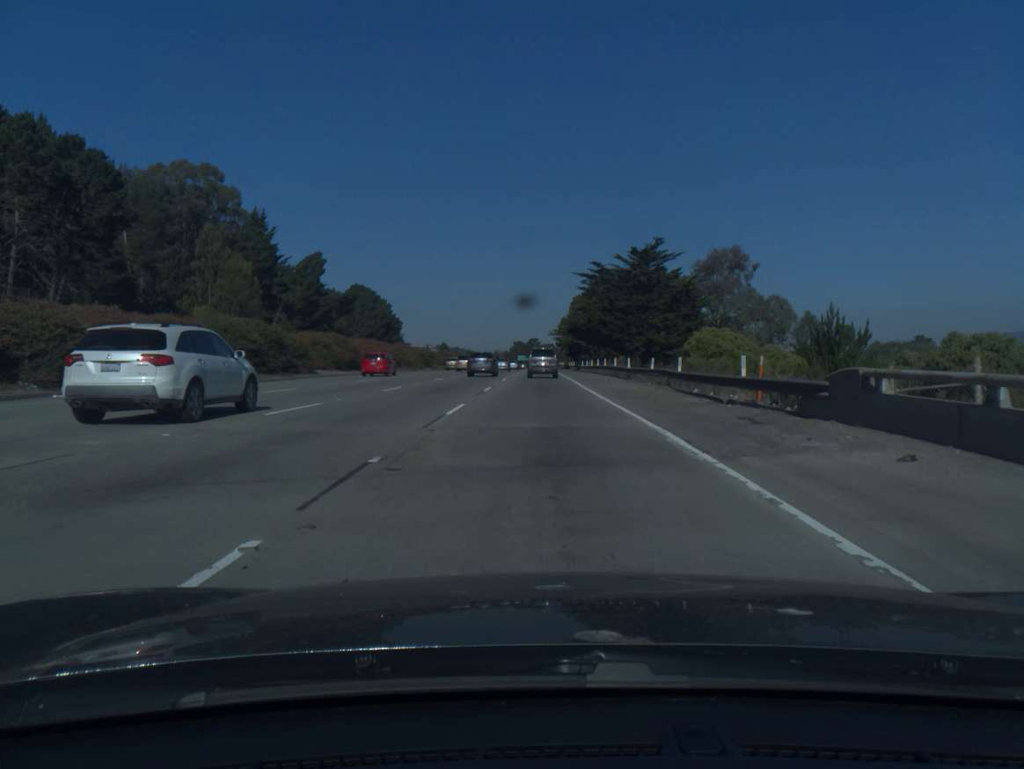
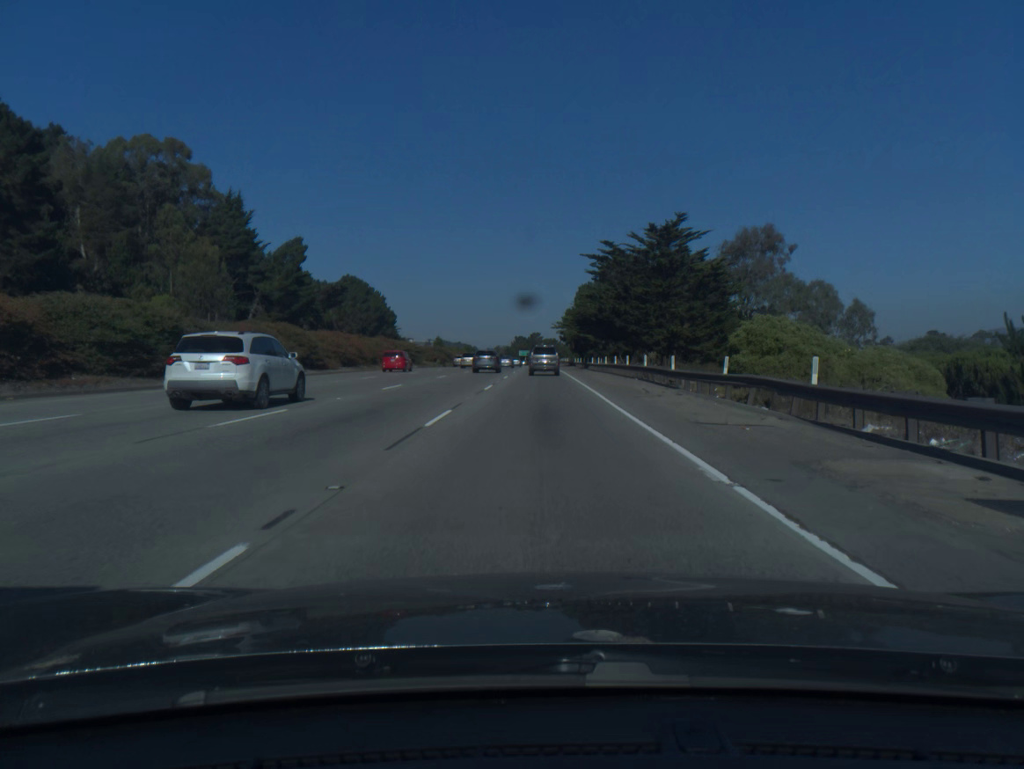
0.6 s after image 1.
(0.0, +14.5) m; 0°
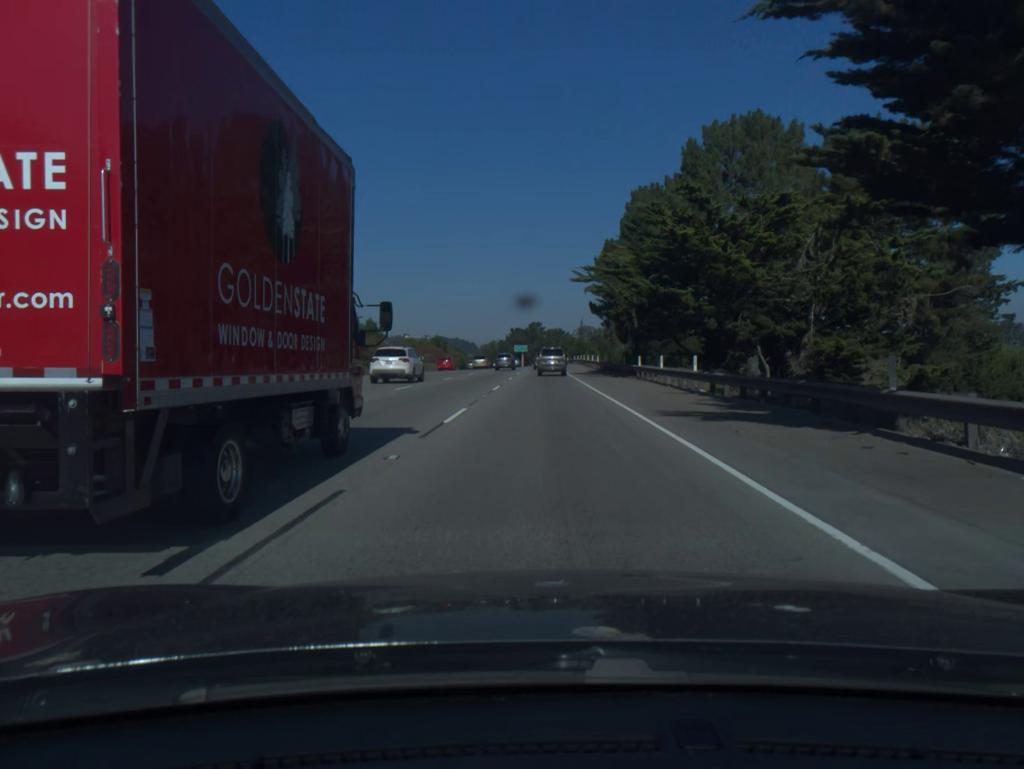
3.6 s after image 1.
(-0.3, +71.8) m; 0°
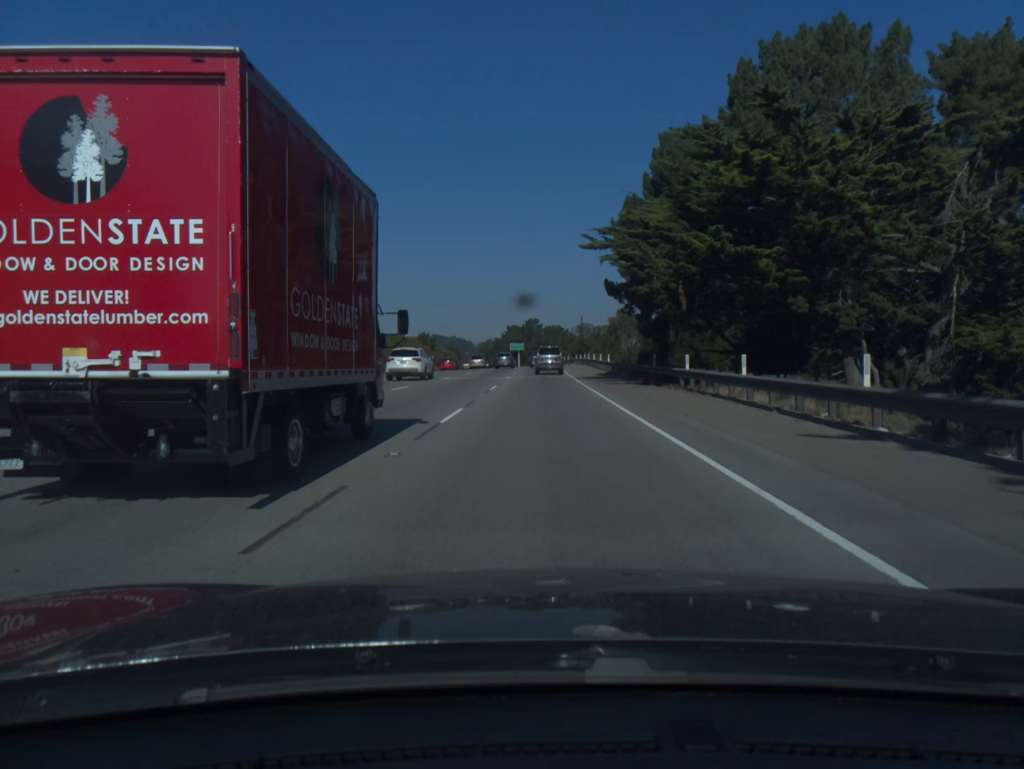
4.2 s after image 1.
(0.0, +14.5) m; 0°
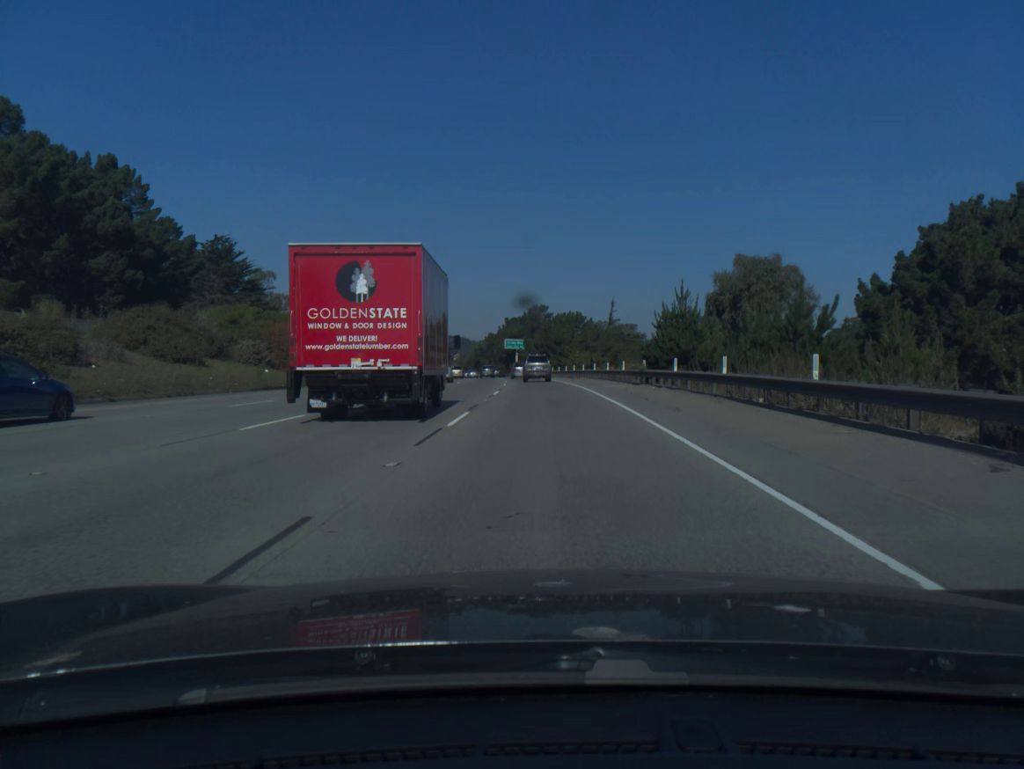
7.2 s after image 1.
(-0.2, +73.4) m; 0°
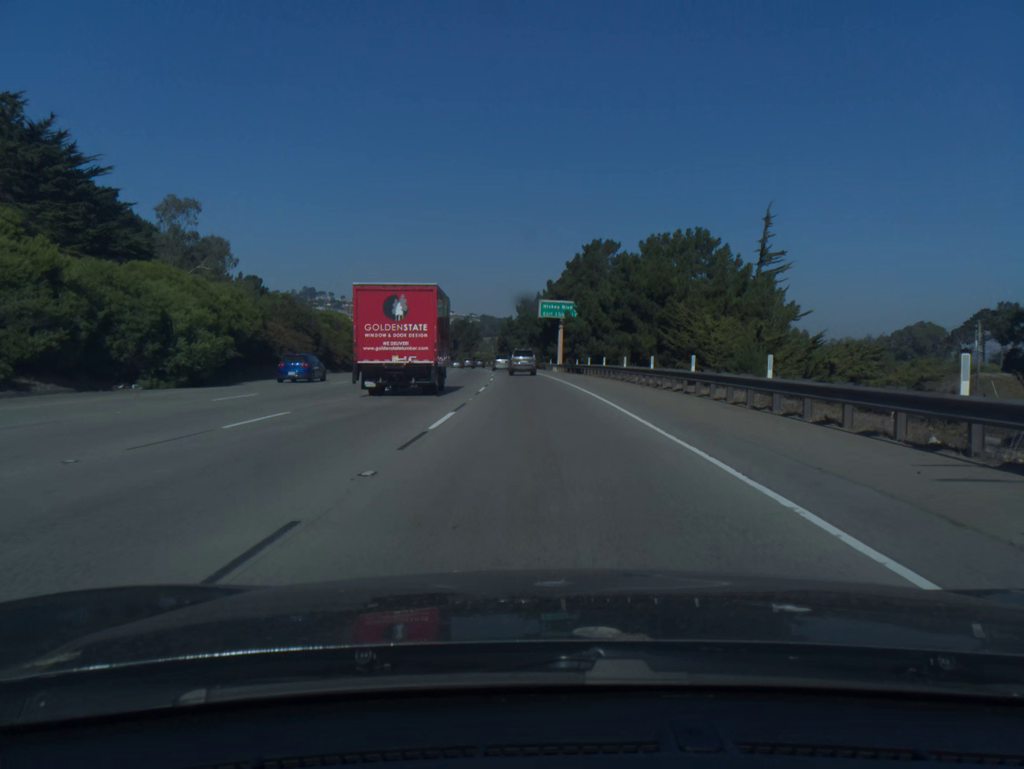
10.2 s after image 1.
(-1.7, +74.2) m; -3°
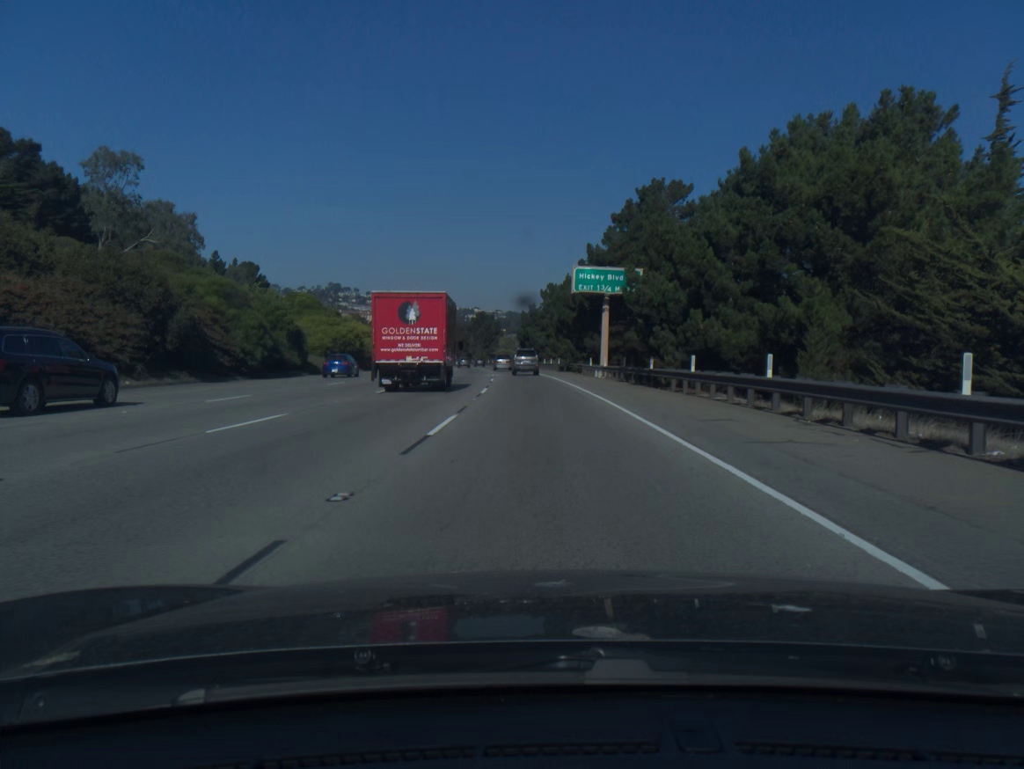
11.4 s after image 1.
(-0.5, +30.1) m; -2°
